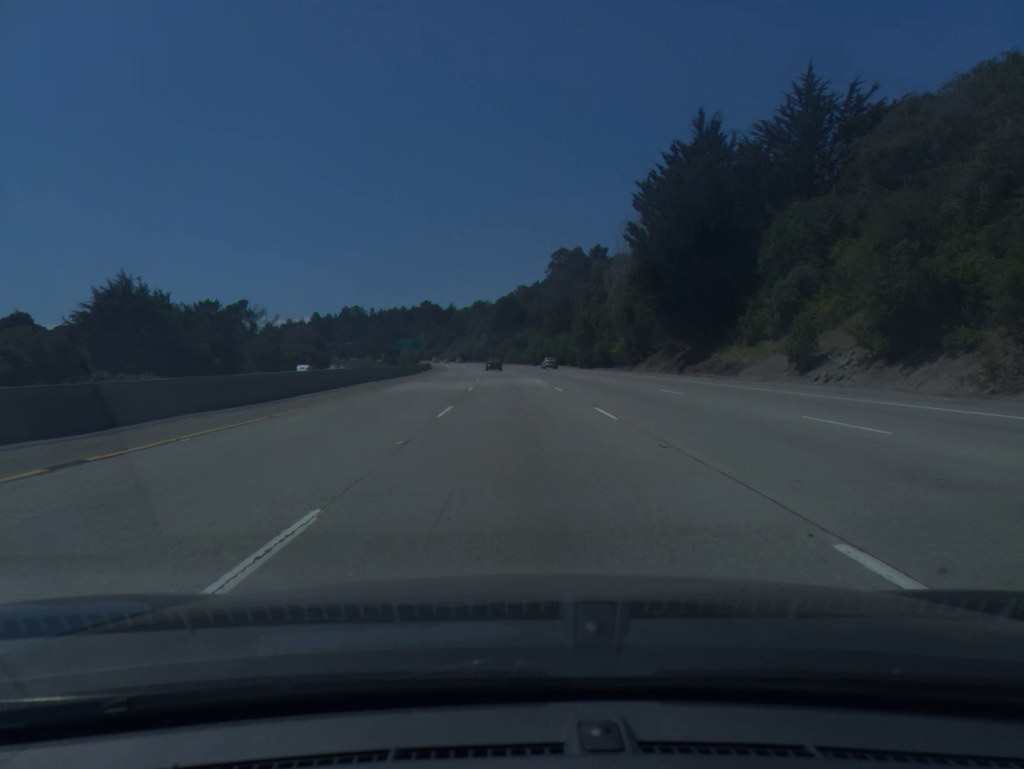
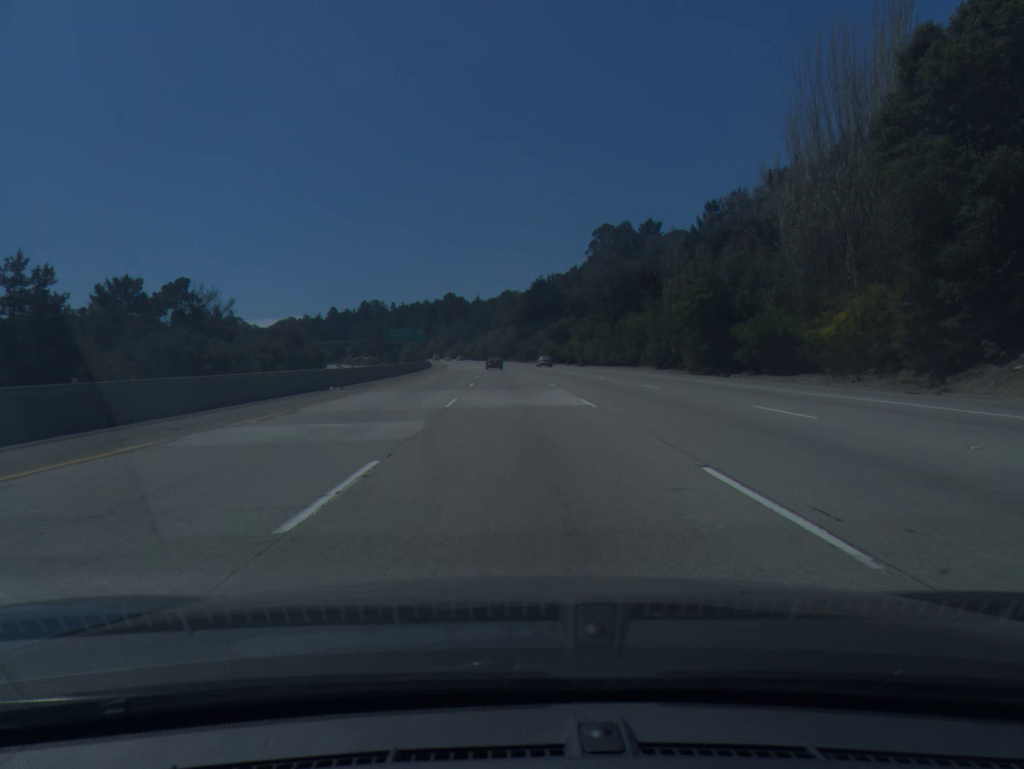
(-1.1, +54.9) m; -2°
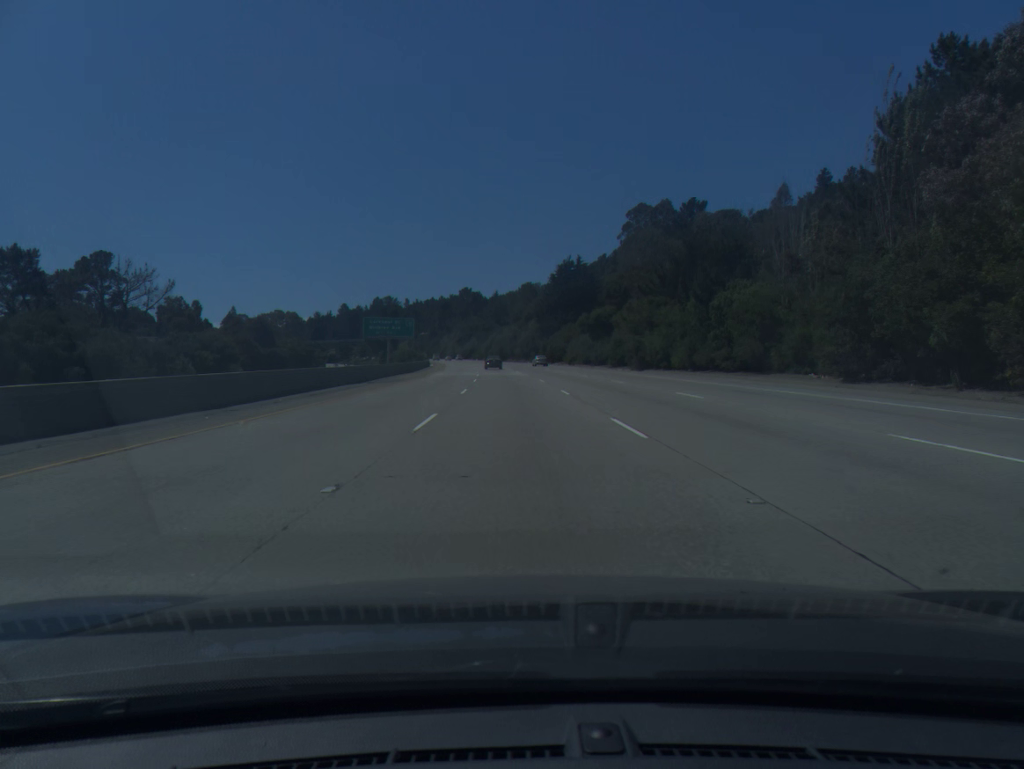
(-0.4, +36.5) m; -1°
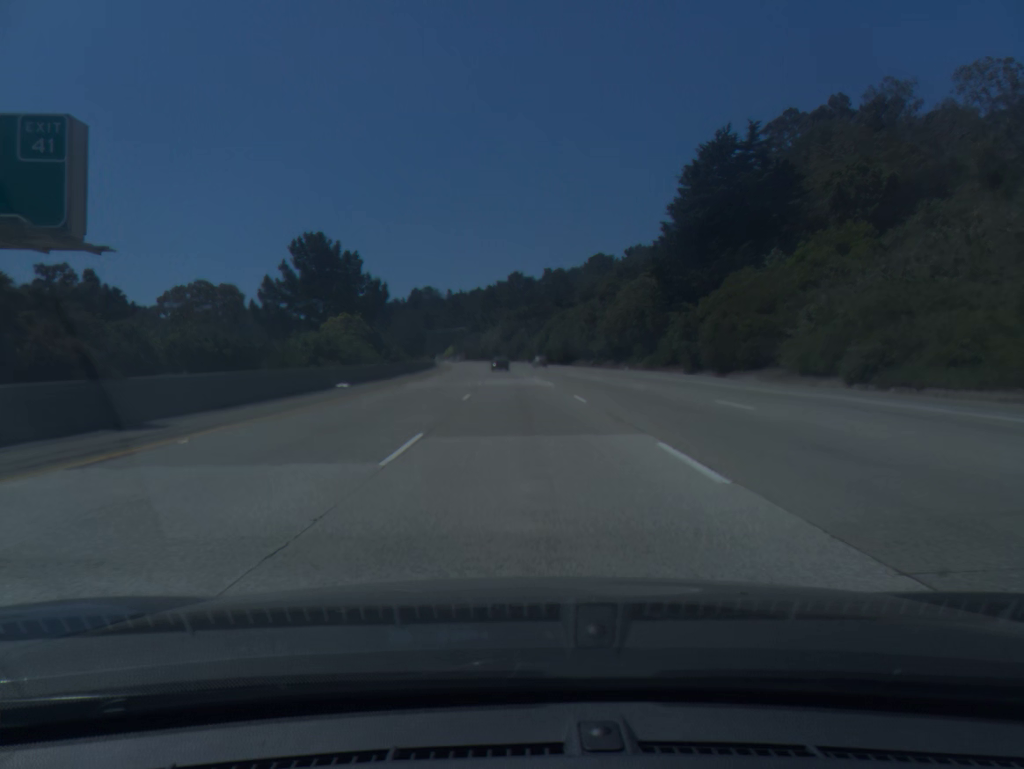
(-3.2, +91.2) m; -4°
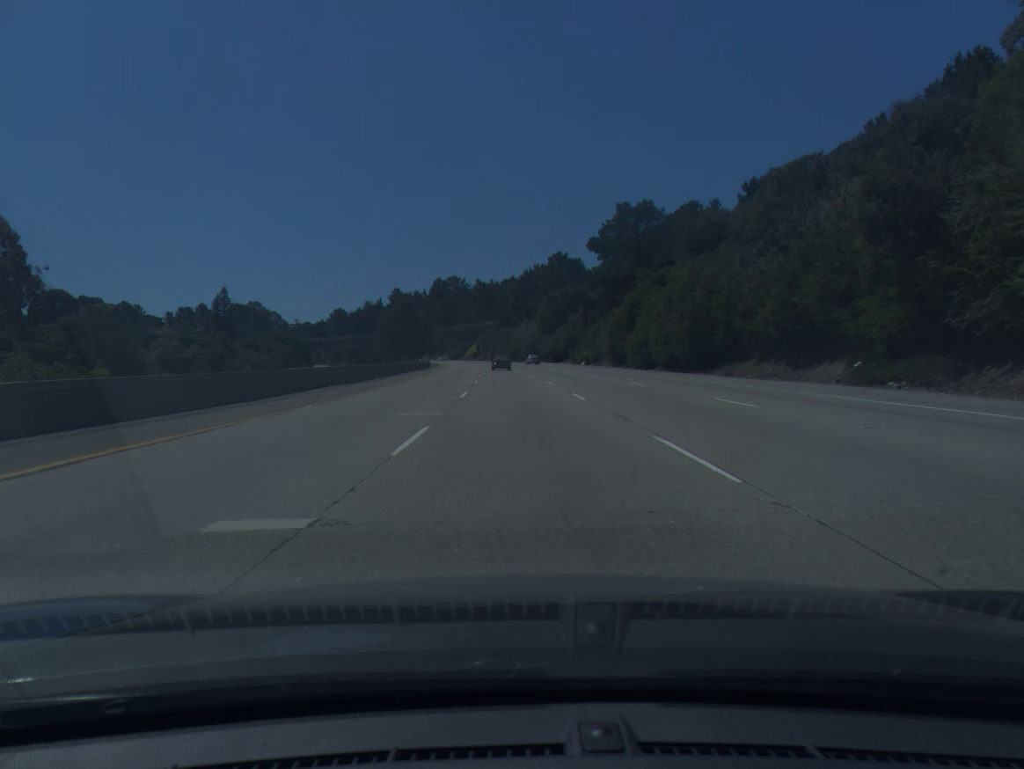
(-1.8, +73.0) m; -3°
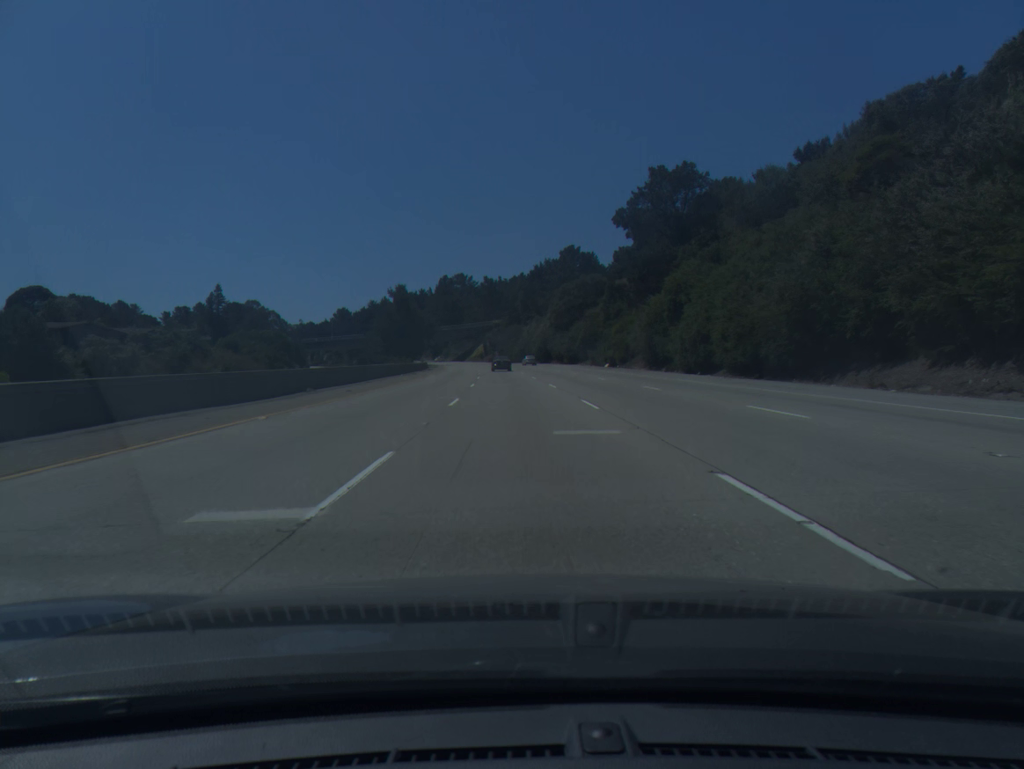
(-0.1, +18.3) m; -1°
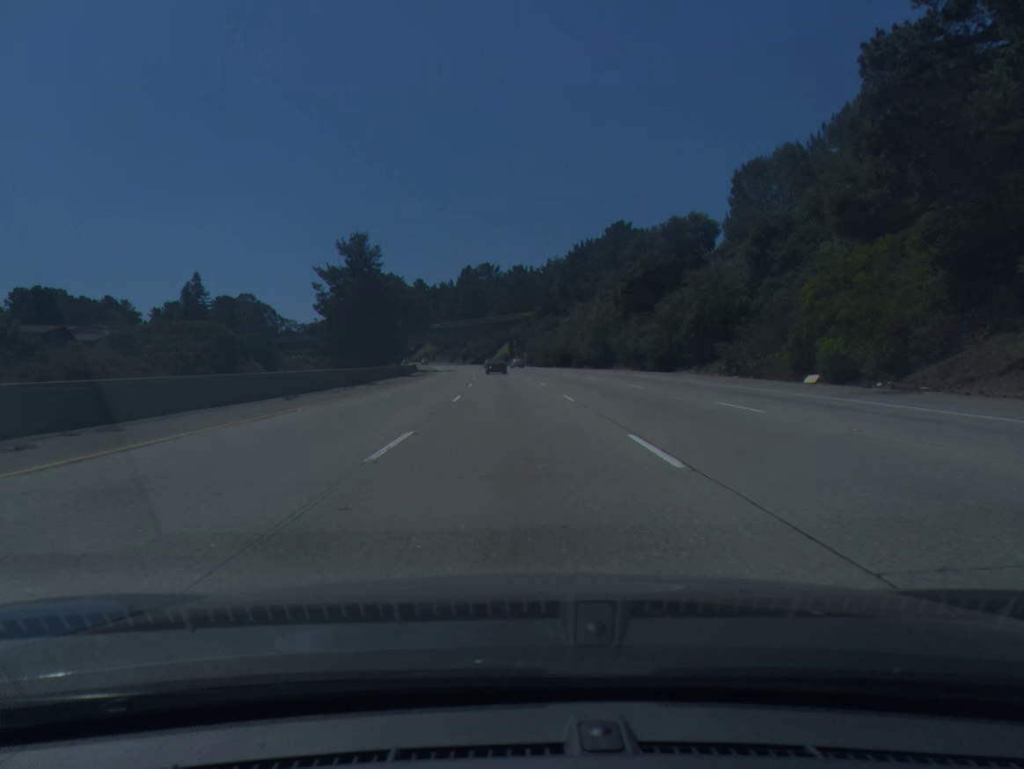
(-1.0, +54.8) m; -2°
